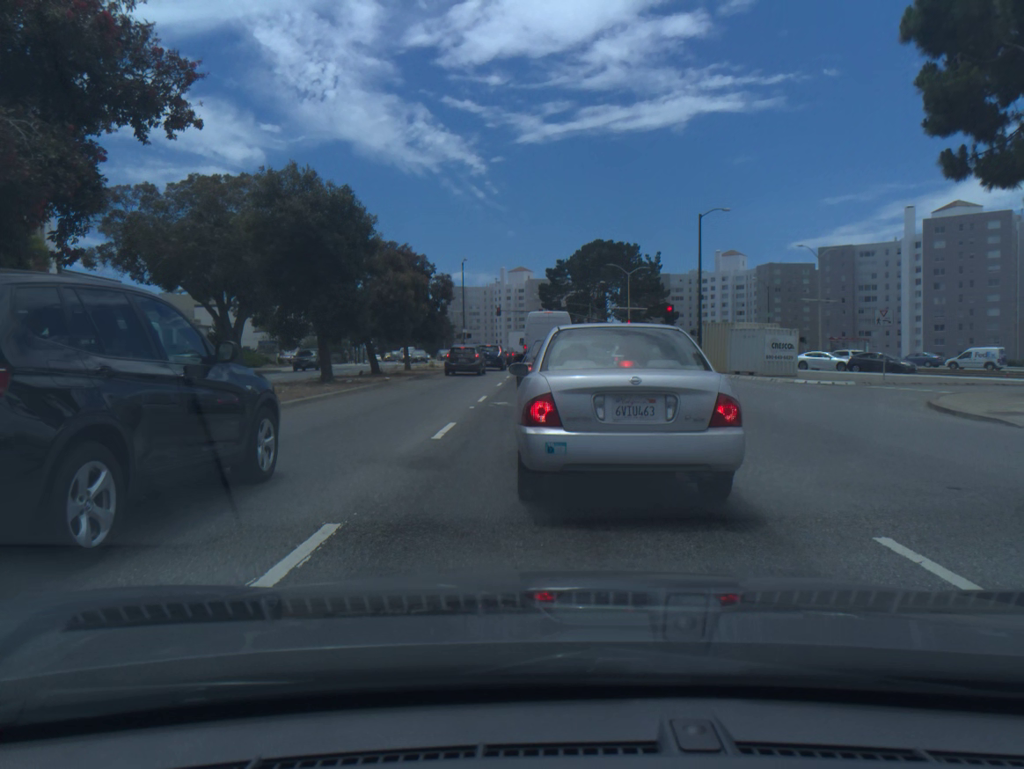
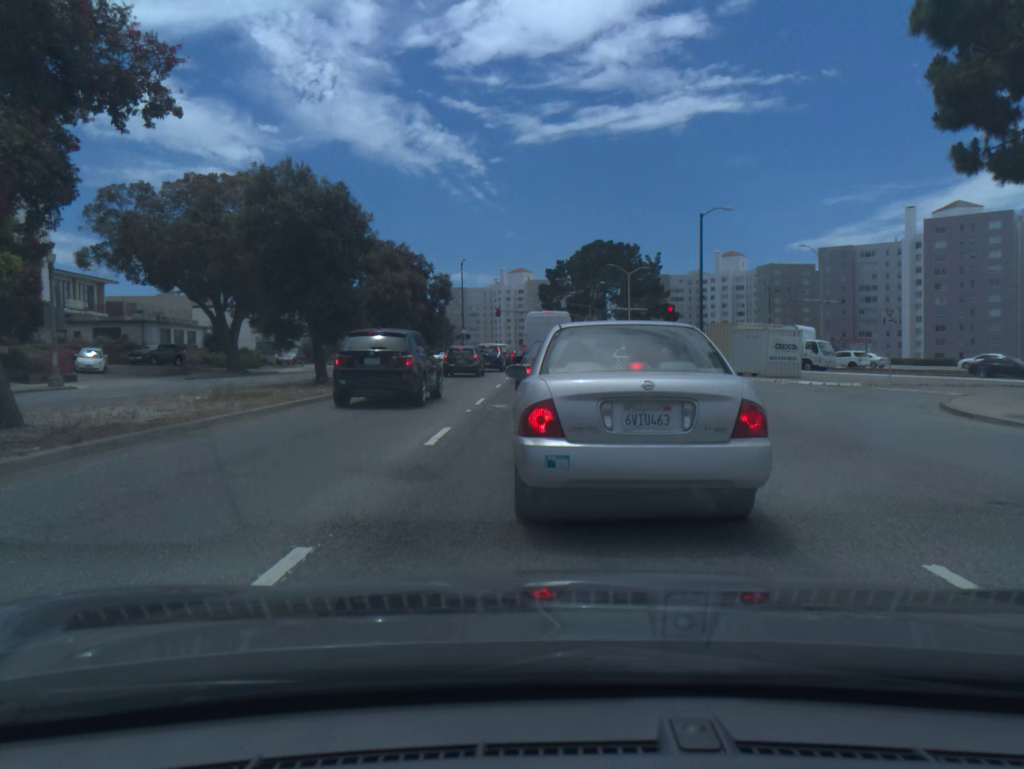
(0.0, +0.7) m; 0°
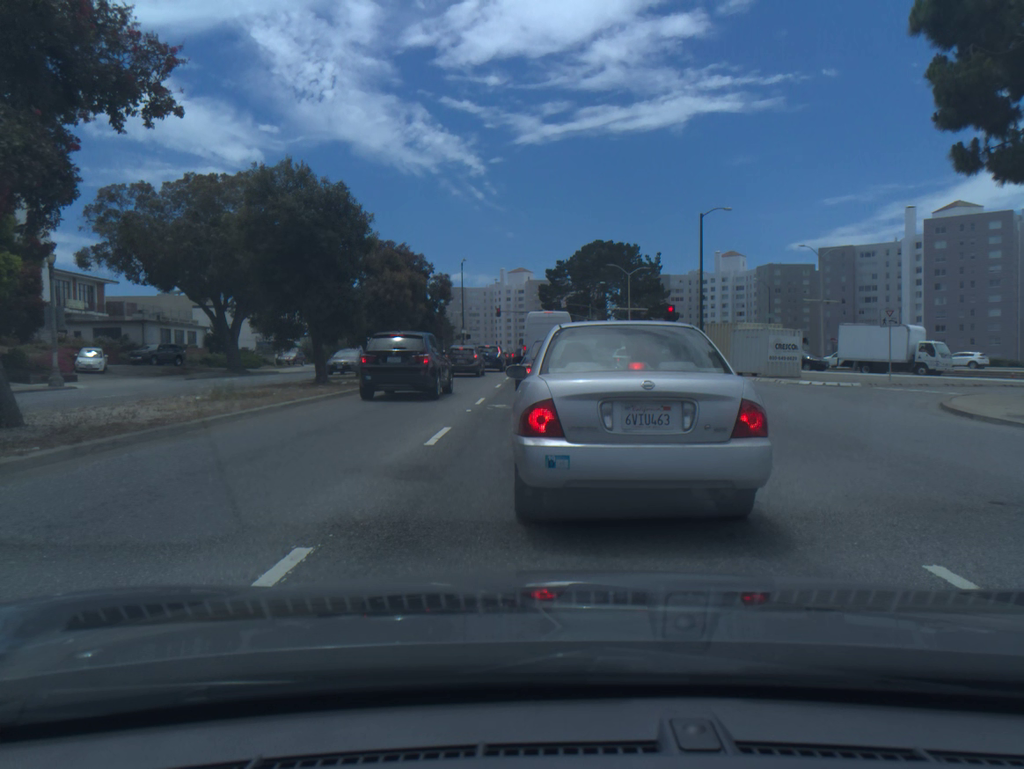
(0.0, 0.0) m; 0°
